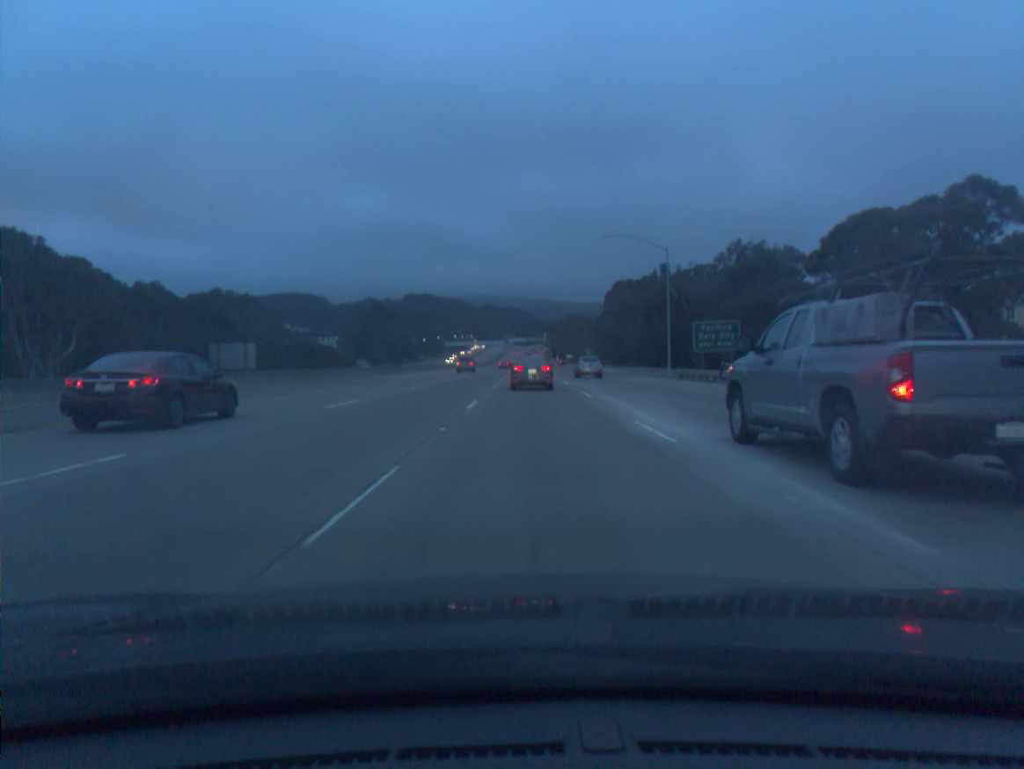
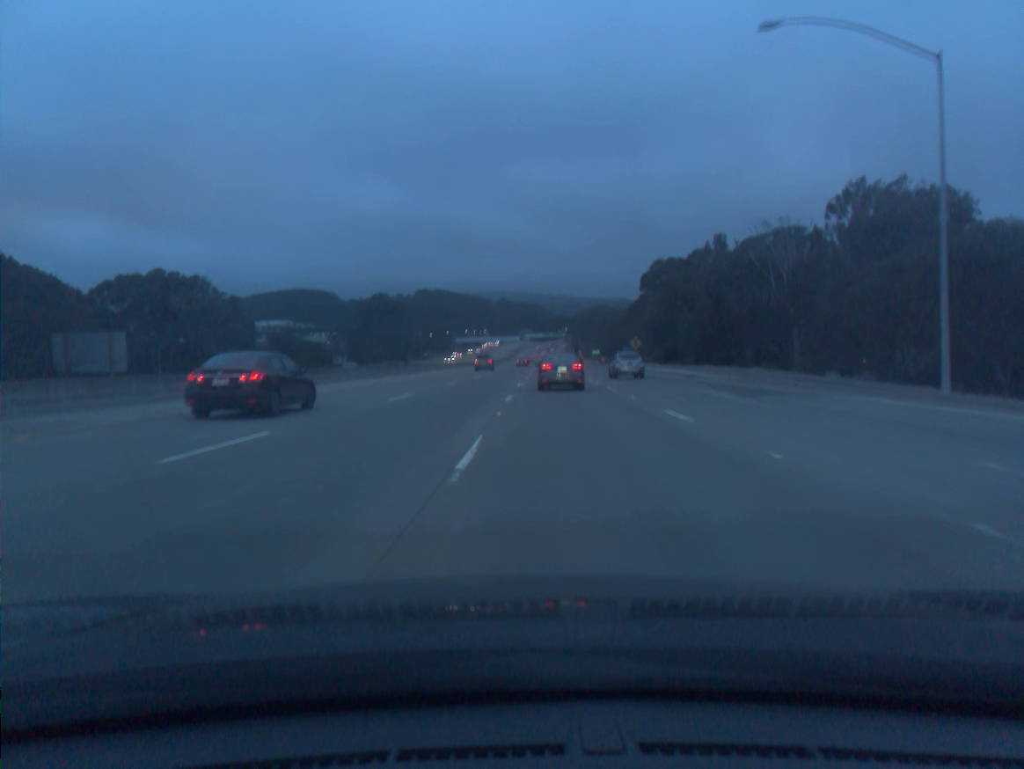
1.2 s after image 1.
(-0.3, +40.7) m; -1°
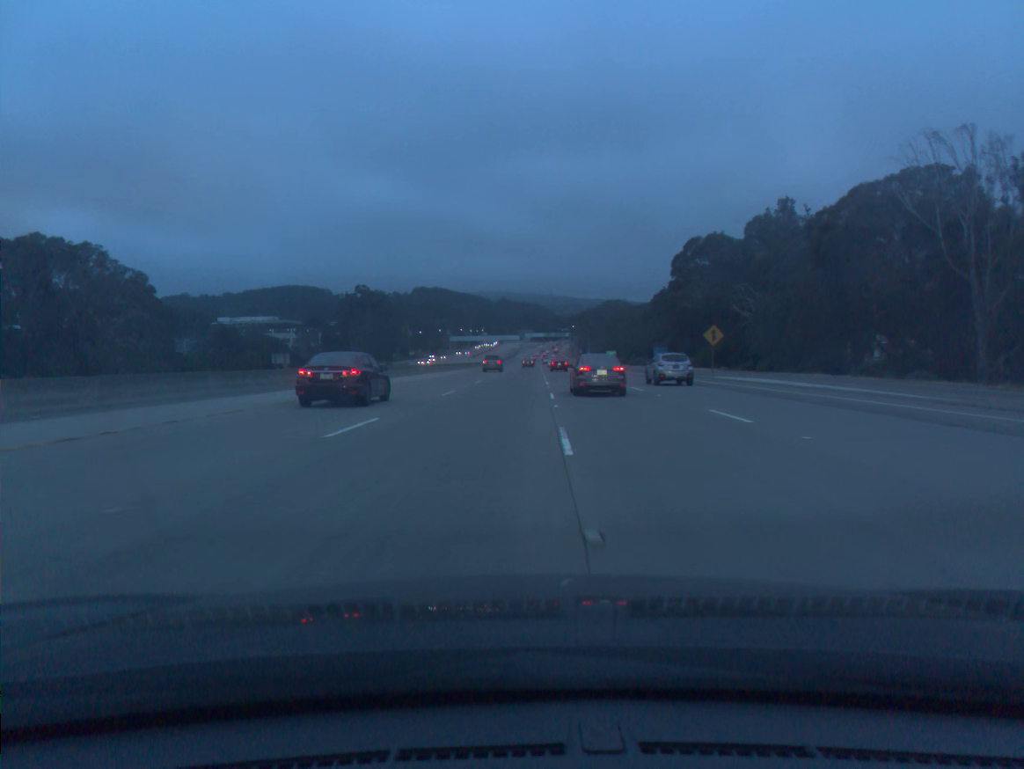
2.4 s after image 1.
(-0.2, +40.9) m; 0°
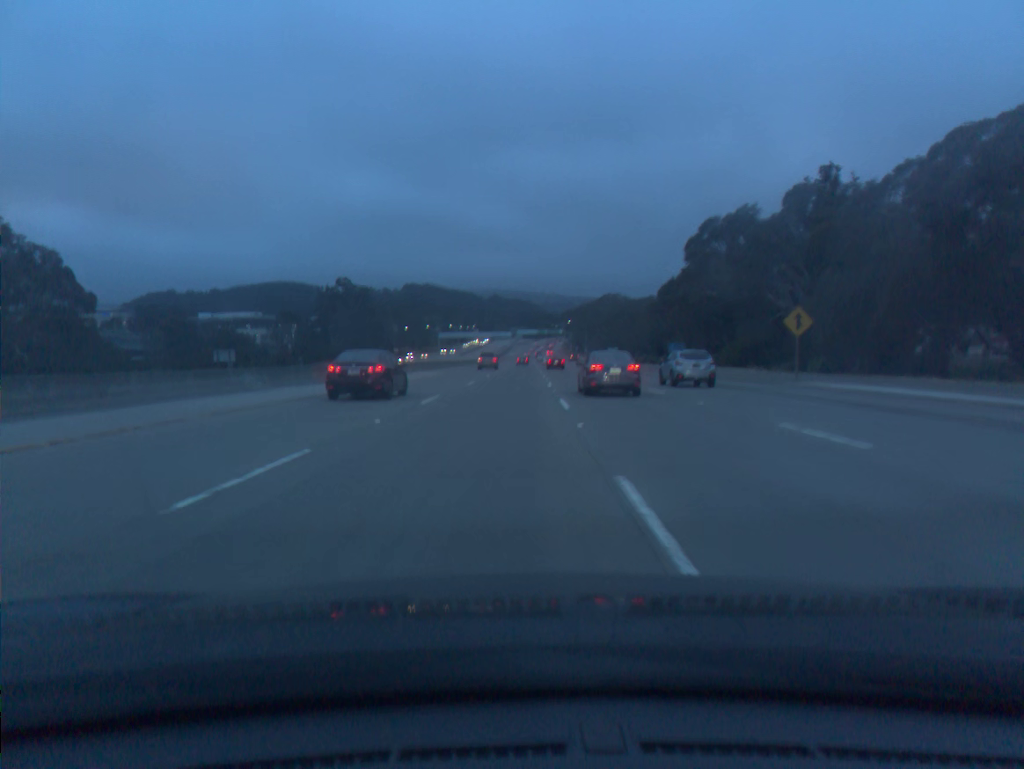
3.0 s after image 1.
(+0.1, +20.6) m; +1°
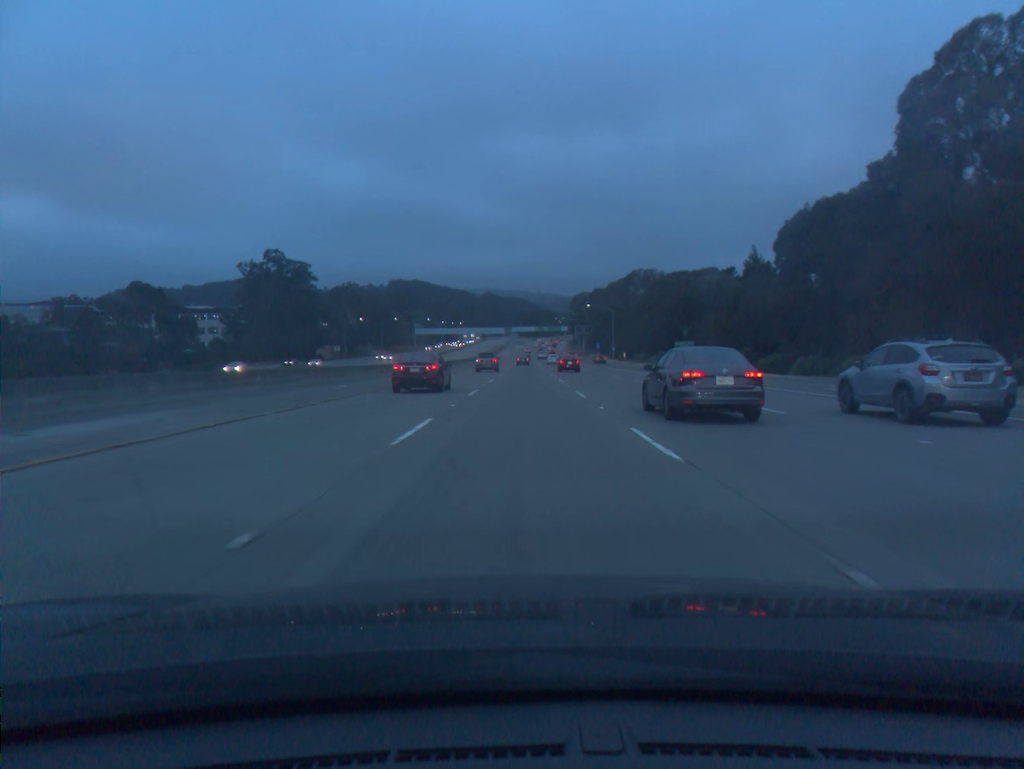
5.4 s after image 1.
(+0.4, +82.2) m; 0°
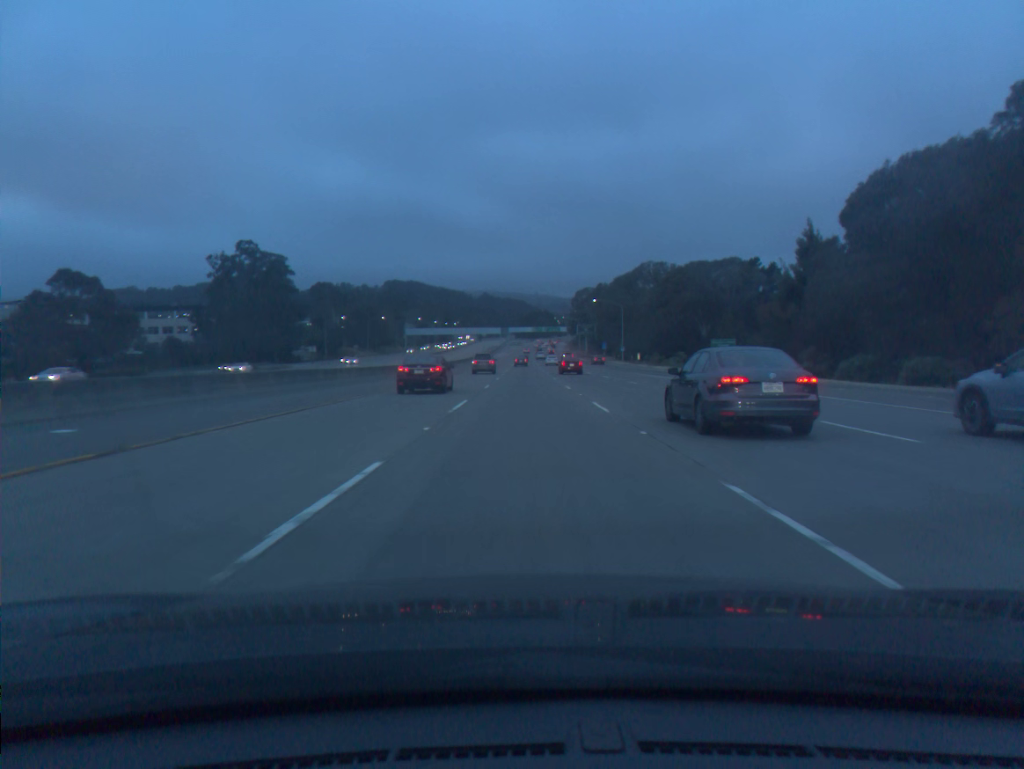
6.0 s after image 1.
(0.0, +20.6) m; 0°
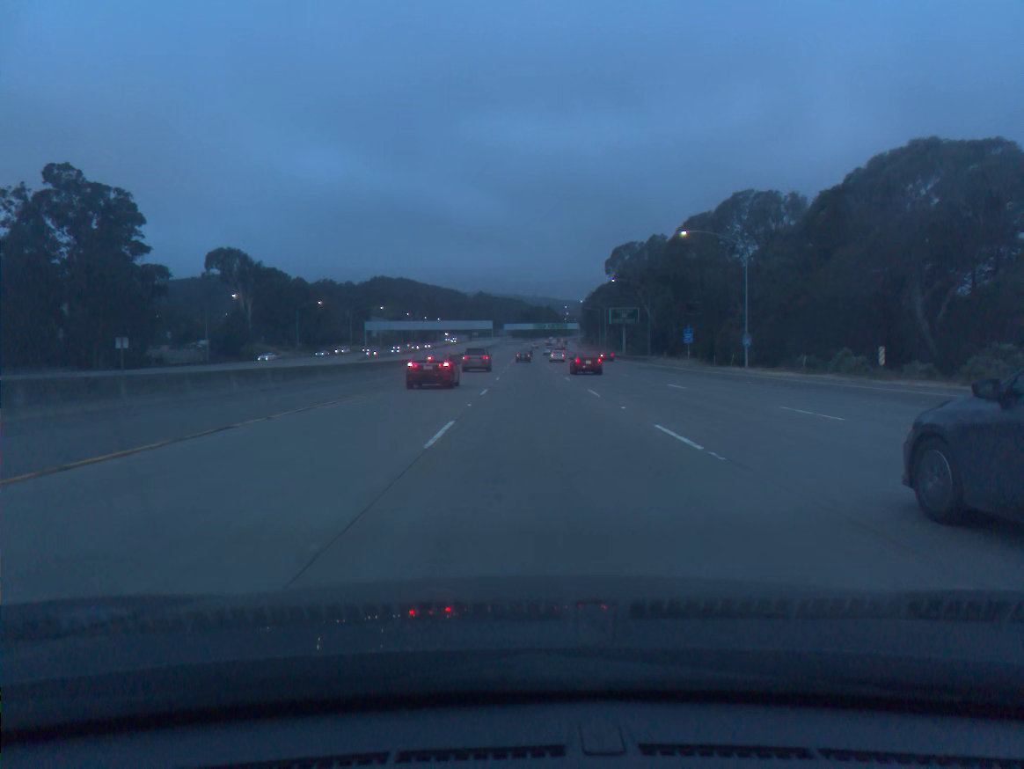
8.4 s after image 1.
(+0.2, +81.8) m; 0°
